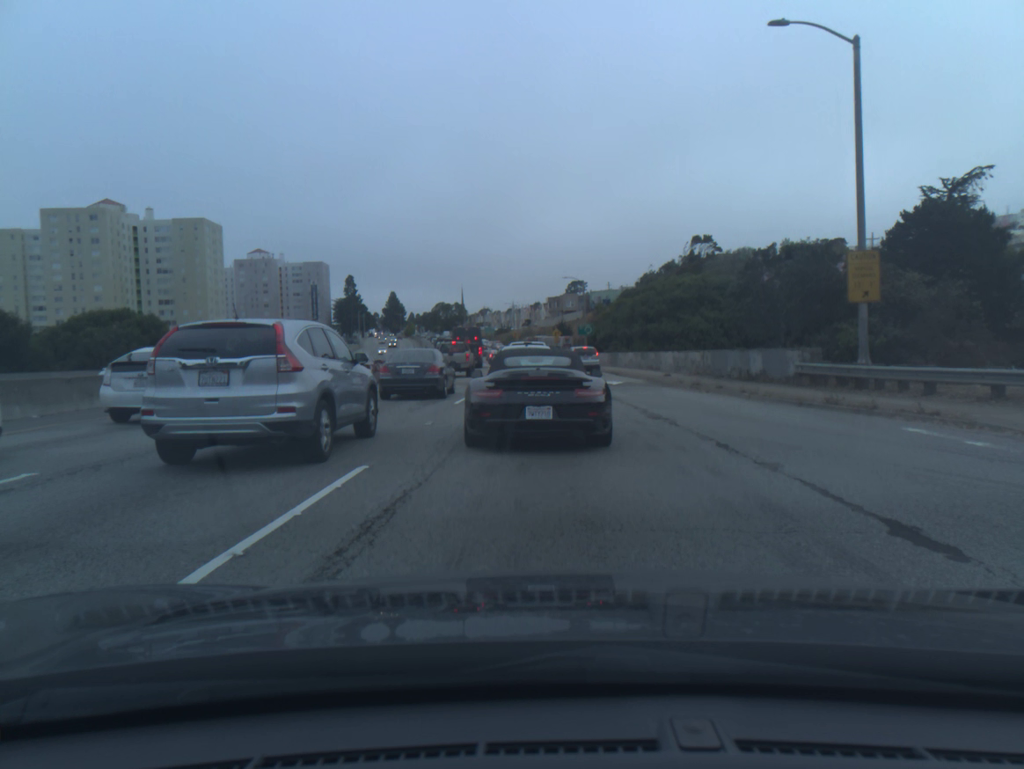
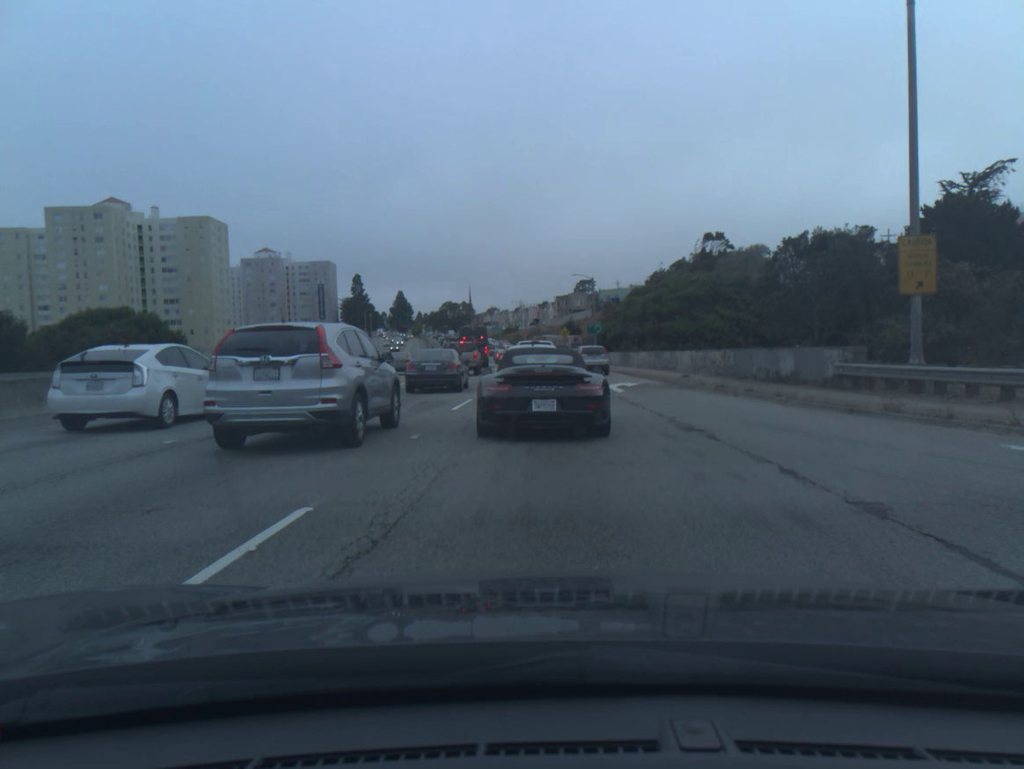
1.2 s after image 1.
(0.0, +2.3) m; -1°
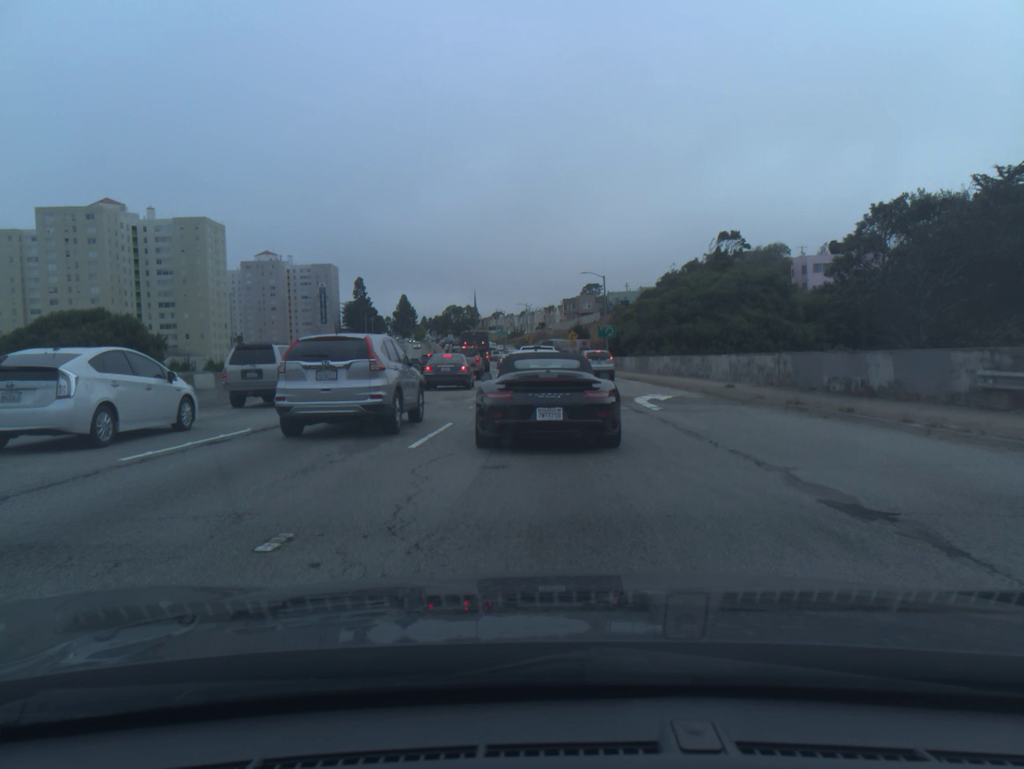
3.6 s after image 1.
(0.0, +6.2) m; +1°
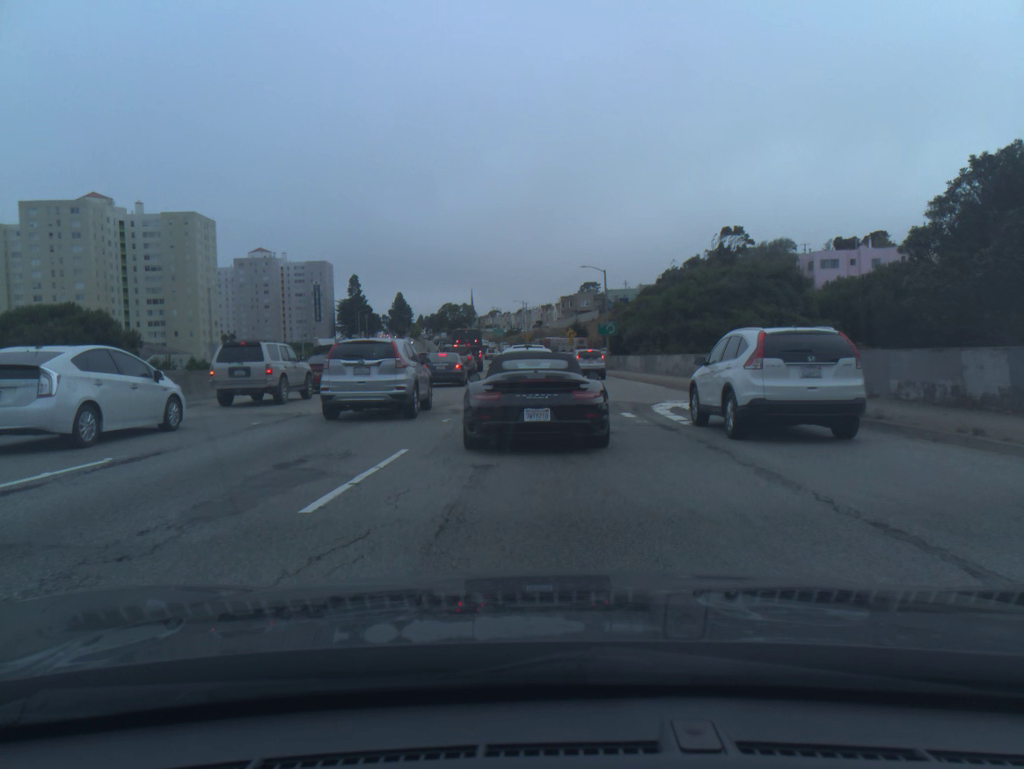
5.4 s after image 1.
(0.0, +4.6) m; 0°
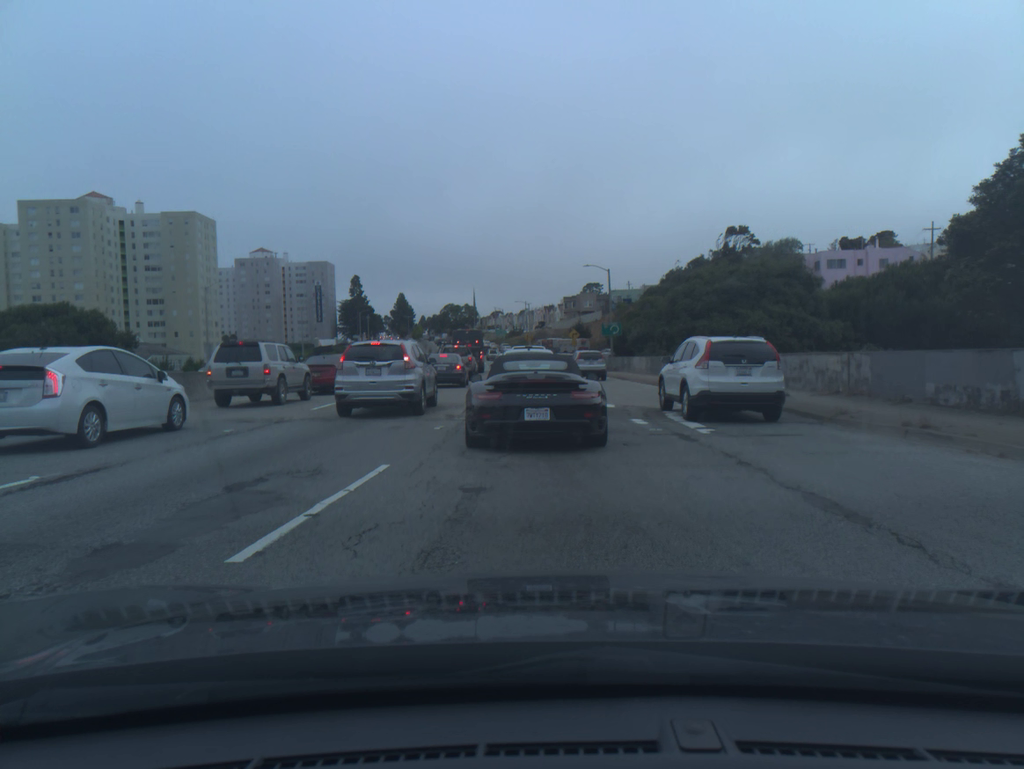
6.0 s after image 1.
(0.0, +1.5) m; -1°
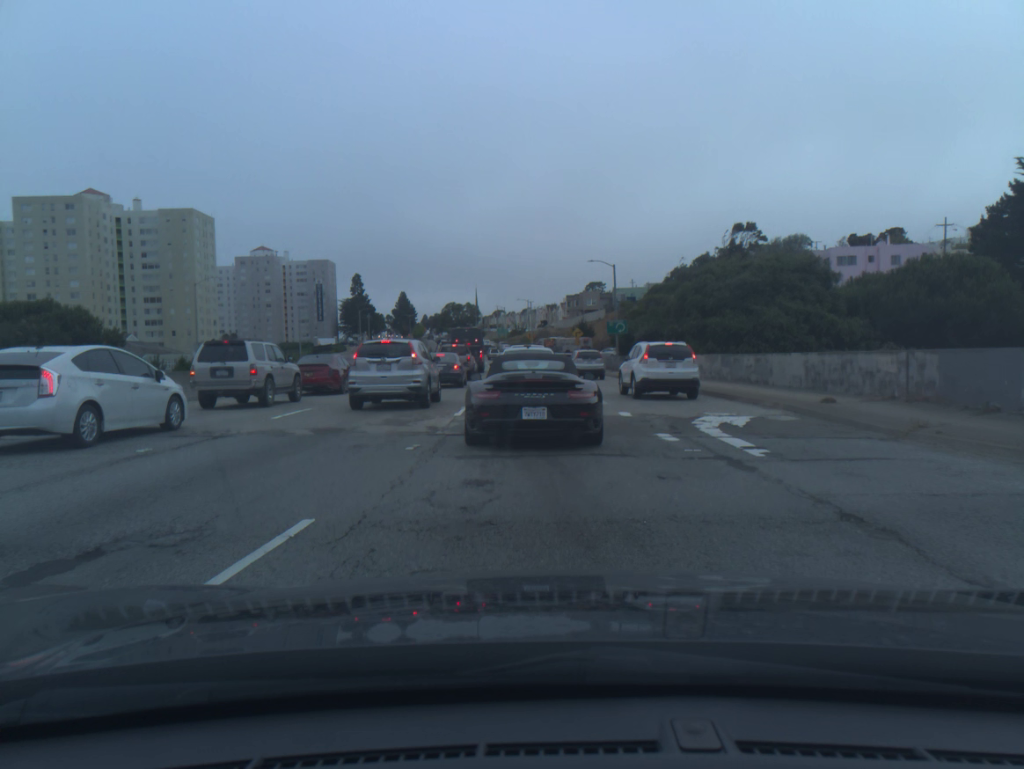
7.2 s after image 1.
(0.0, +3.0) m; 0°
